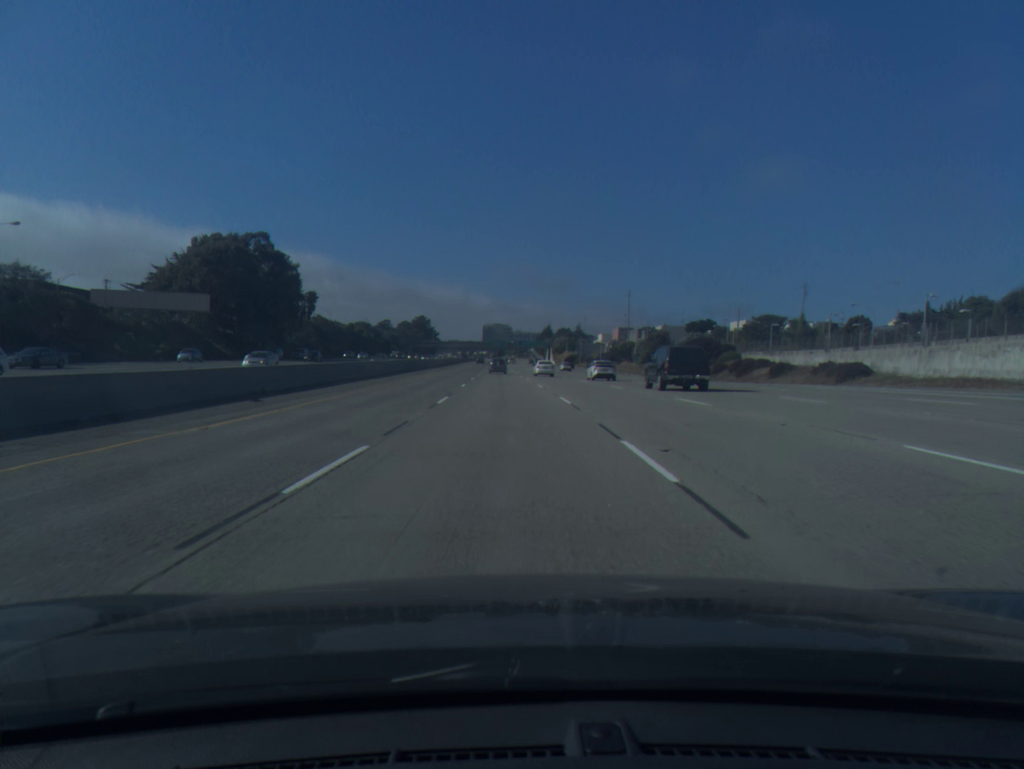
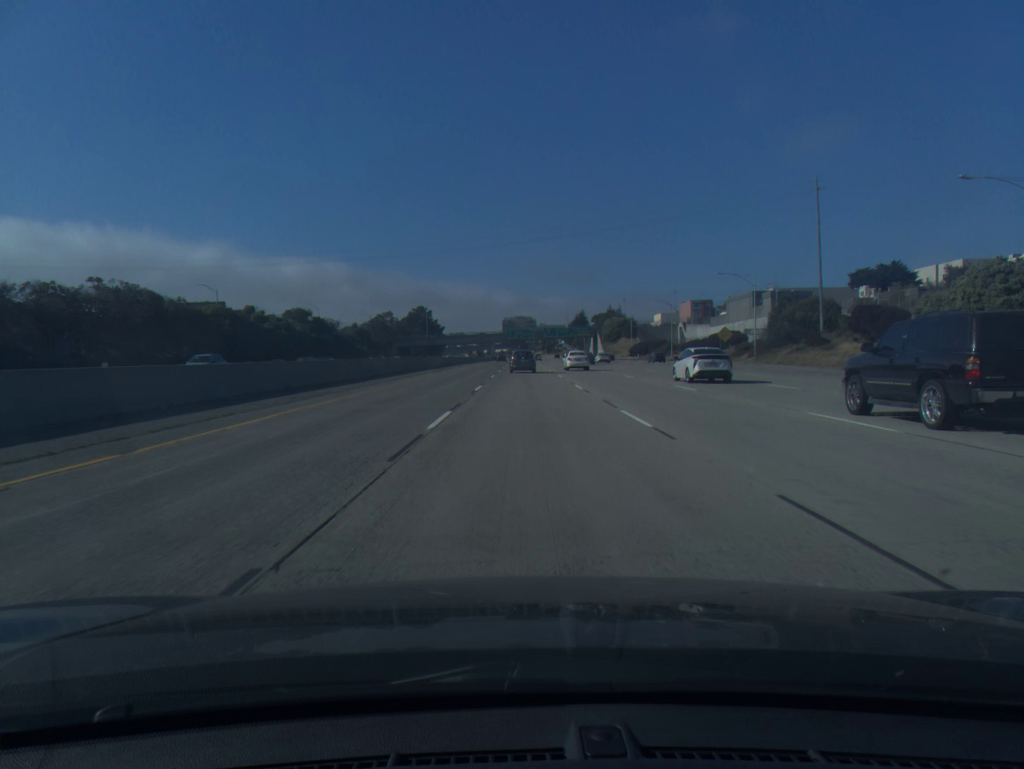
(-3.4, +108.6) m; -2°
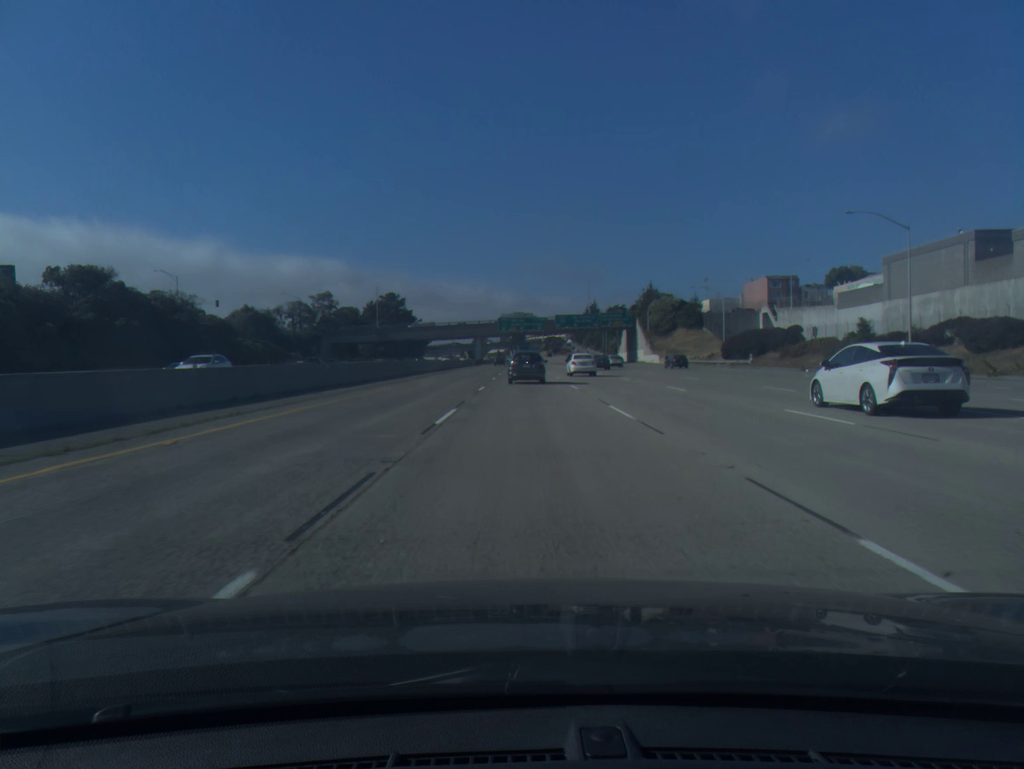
(+0.1, +83.7) m; 0°
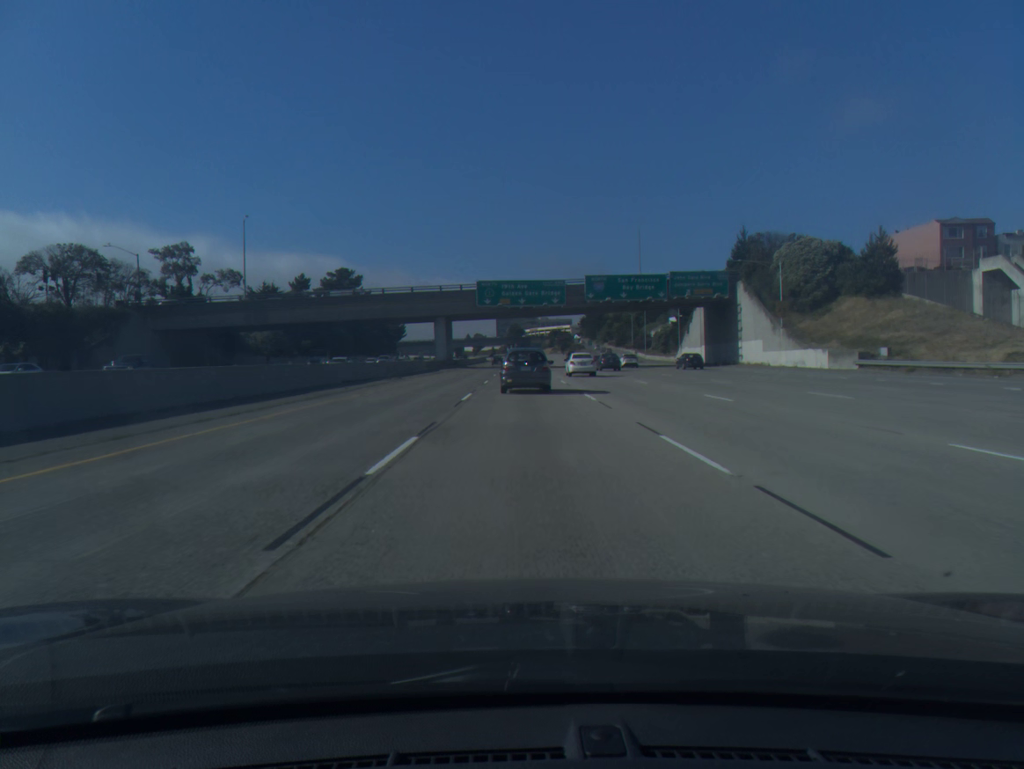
(0.0, +77.7) m; 0°
